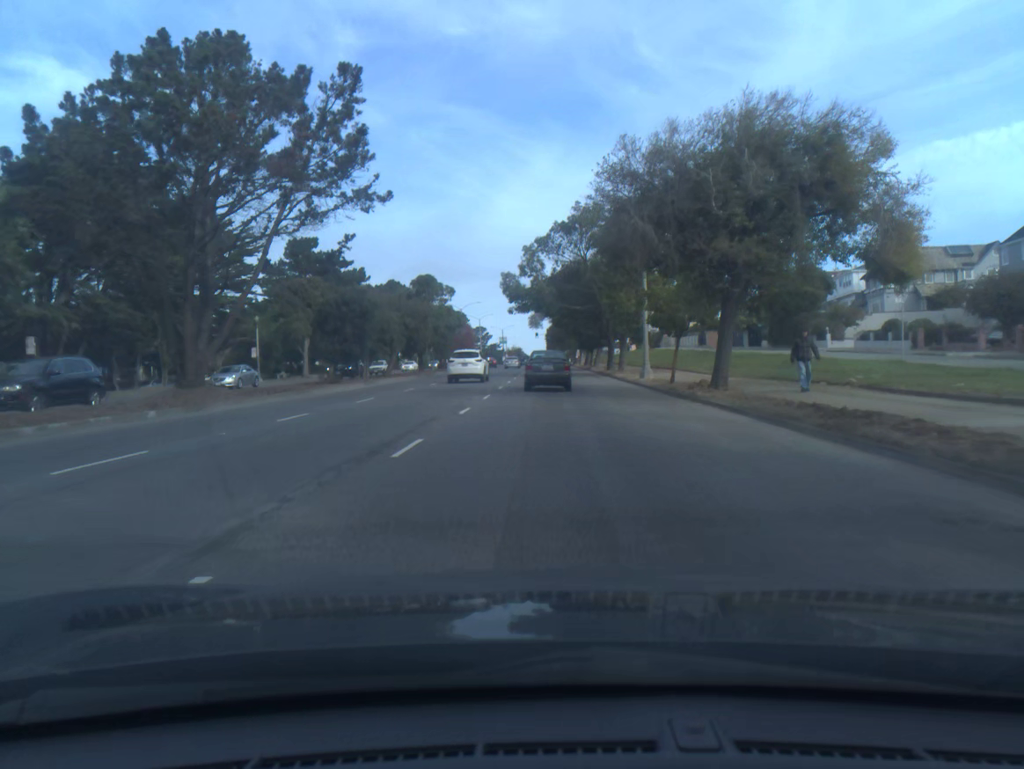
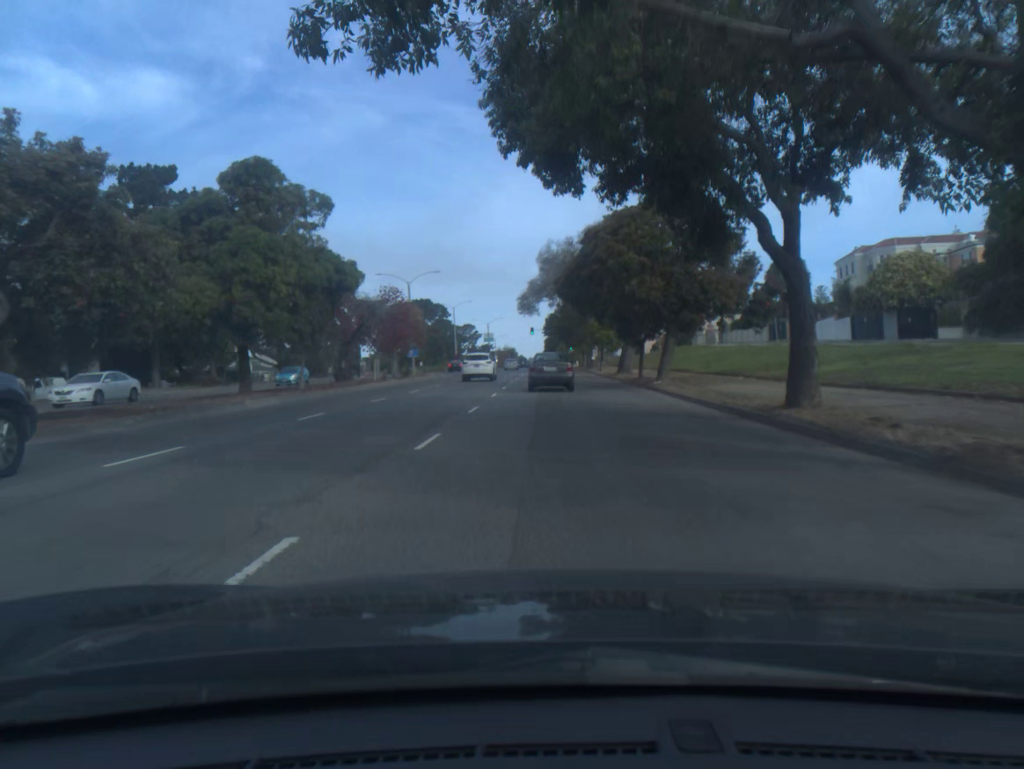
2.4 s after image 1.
(0.0, +42.0) m; 0°
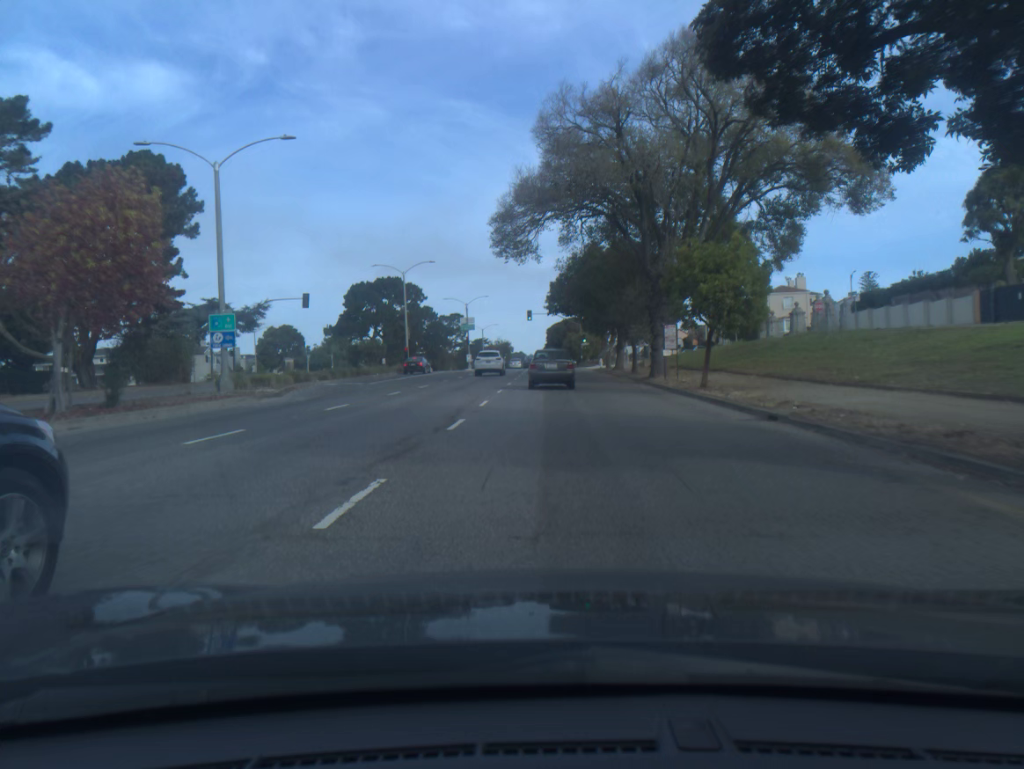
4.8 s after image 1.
(0.0, +41.5) m; 0°
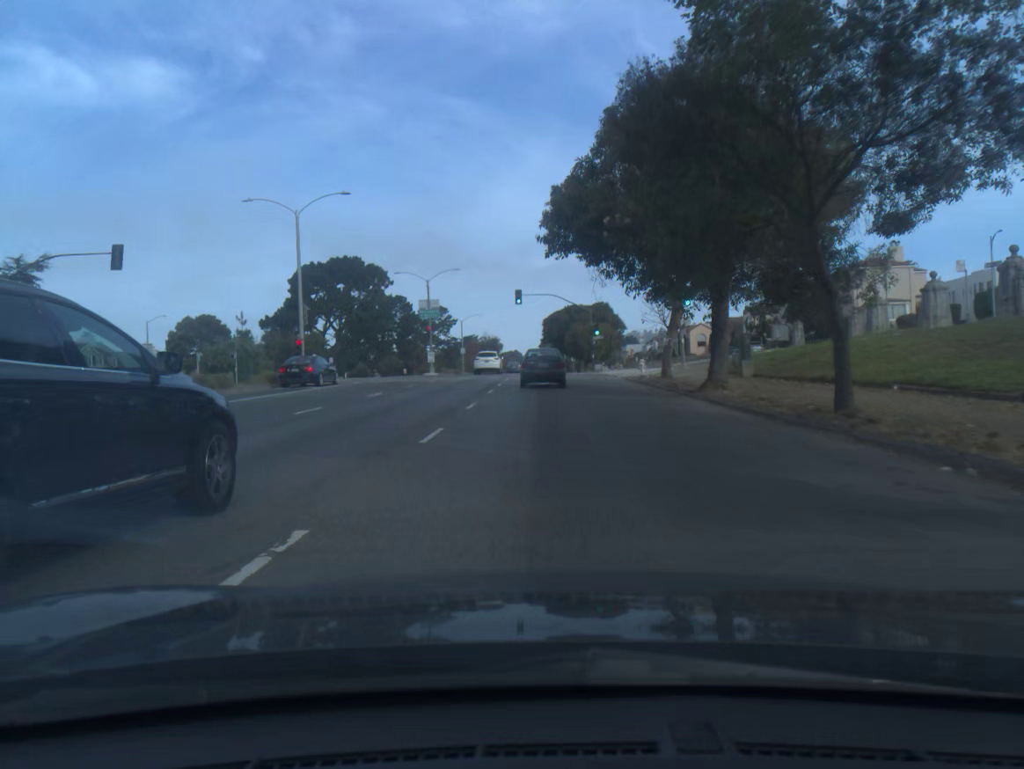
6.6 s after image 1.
(+0.2, +30.4) m; 0°
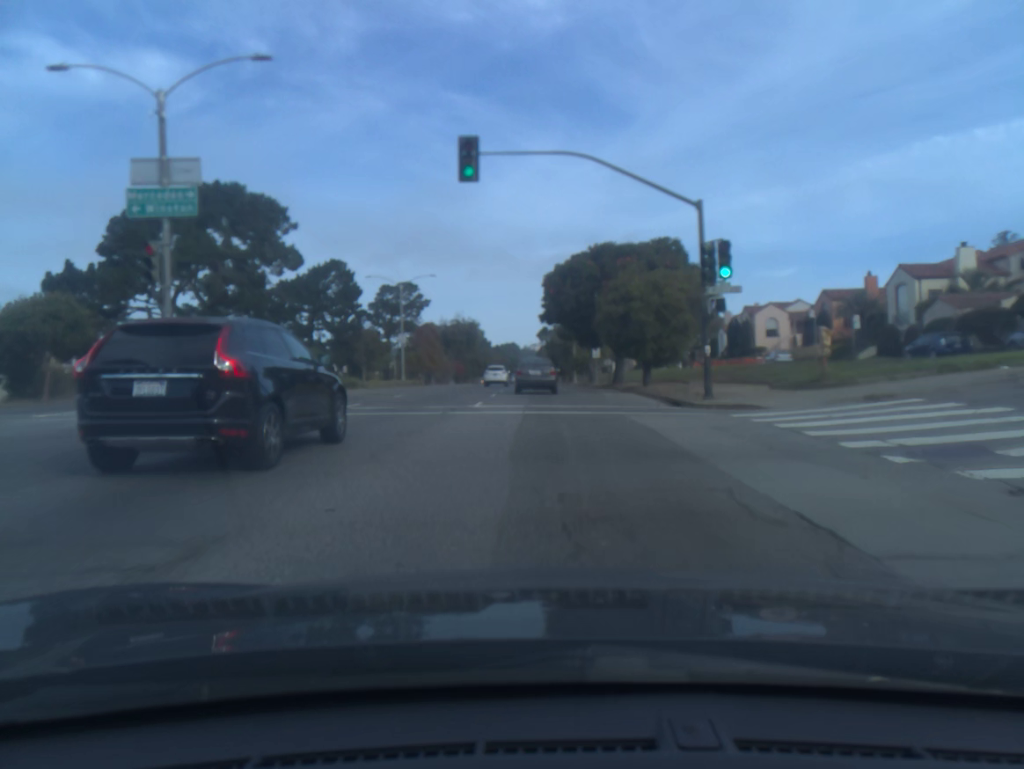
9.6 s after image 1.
(-0.1, +49.2) m; 0°
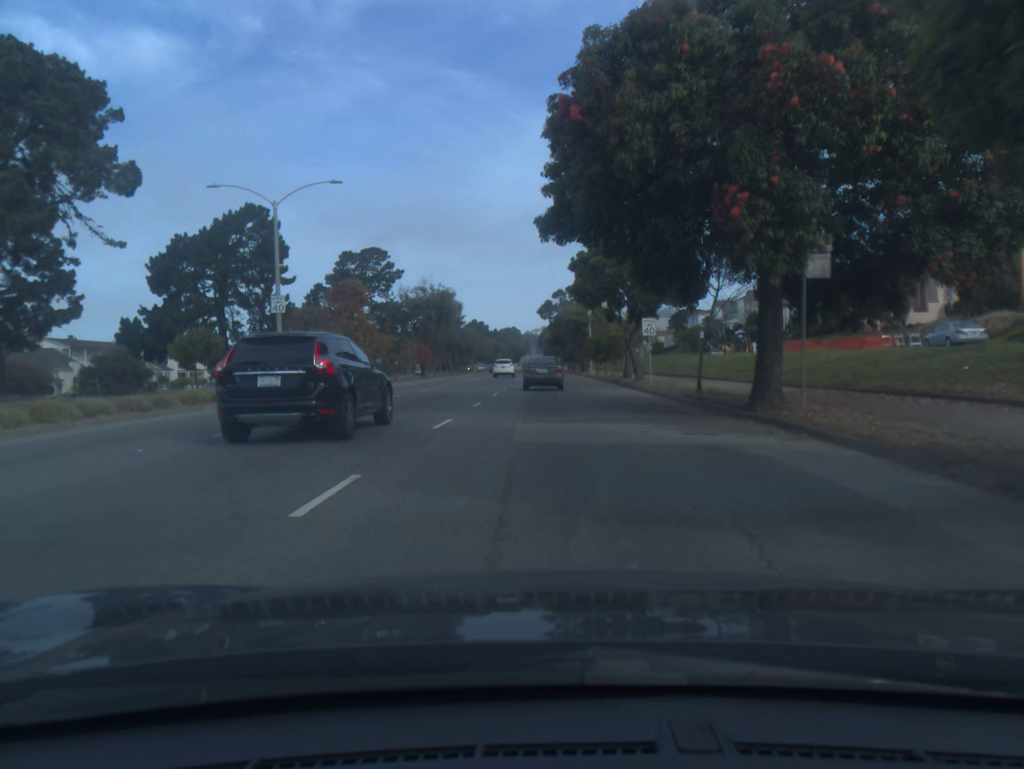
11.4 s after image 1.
(-0.1, +30.1) m; 0°
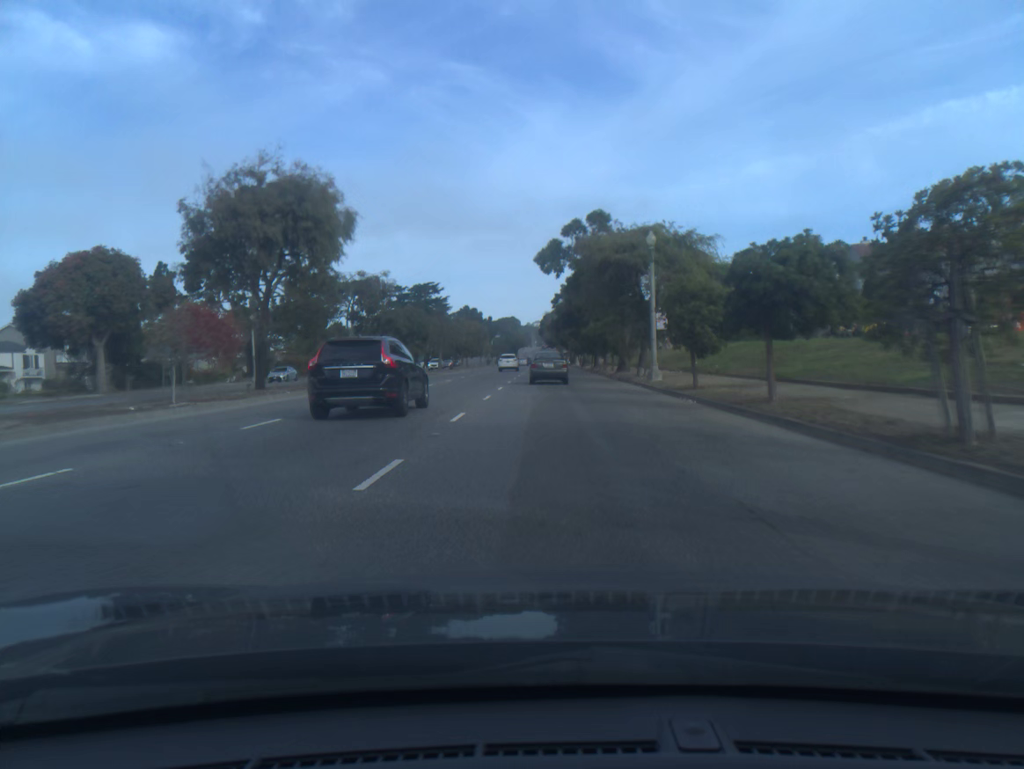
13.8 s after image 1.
(-0.1, +42.7) m; 0°
